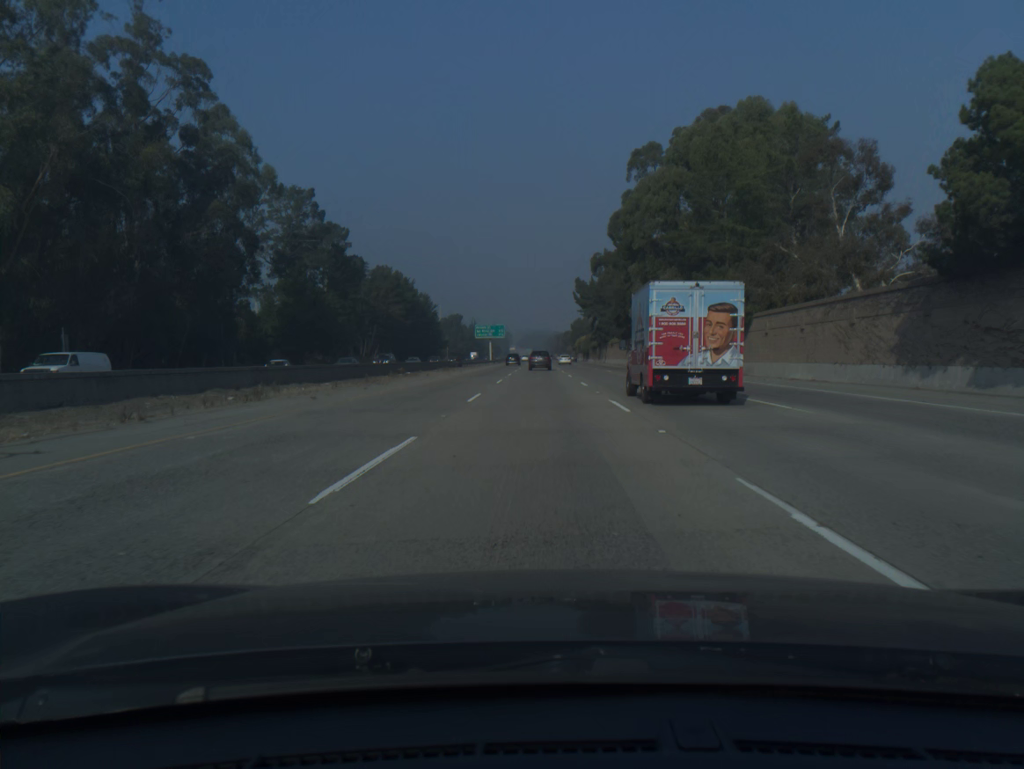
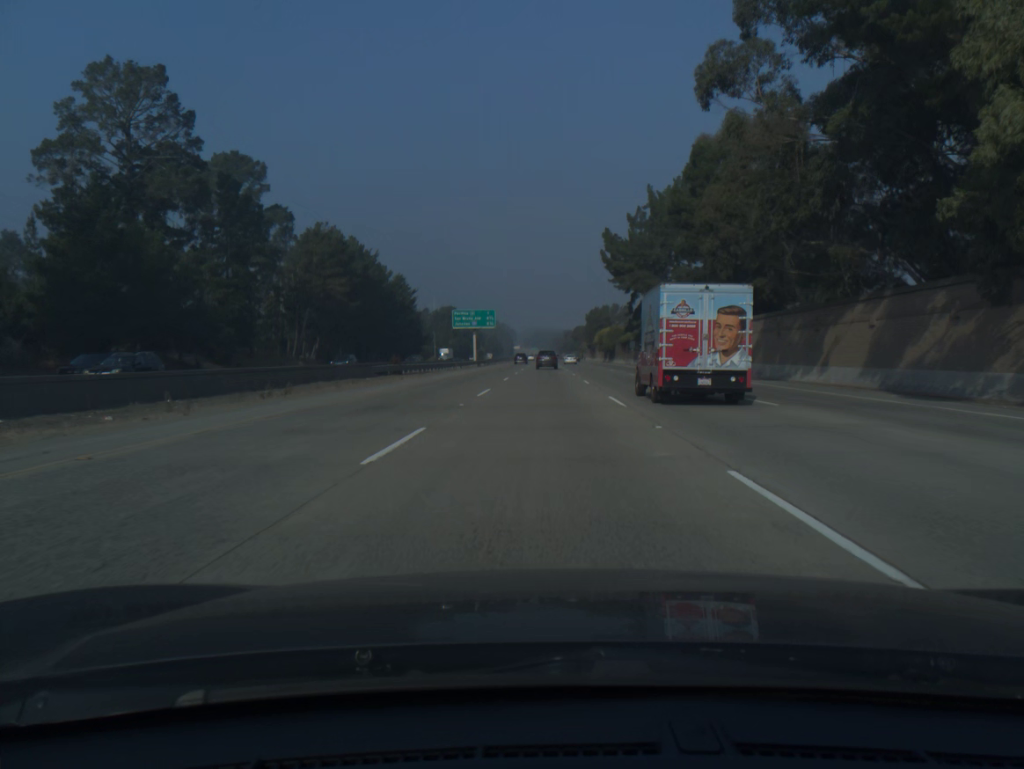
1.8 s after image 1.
(-0.1, +56.2) m; 0°
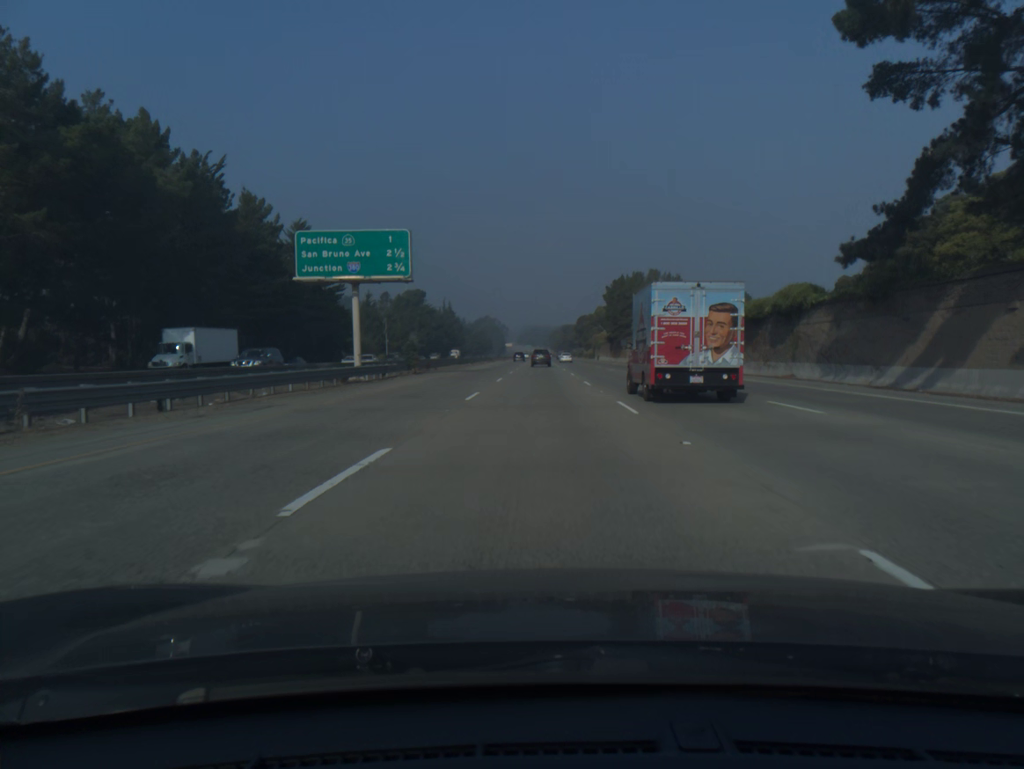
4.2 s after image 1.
(+0.1, +76.2) m; 0°
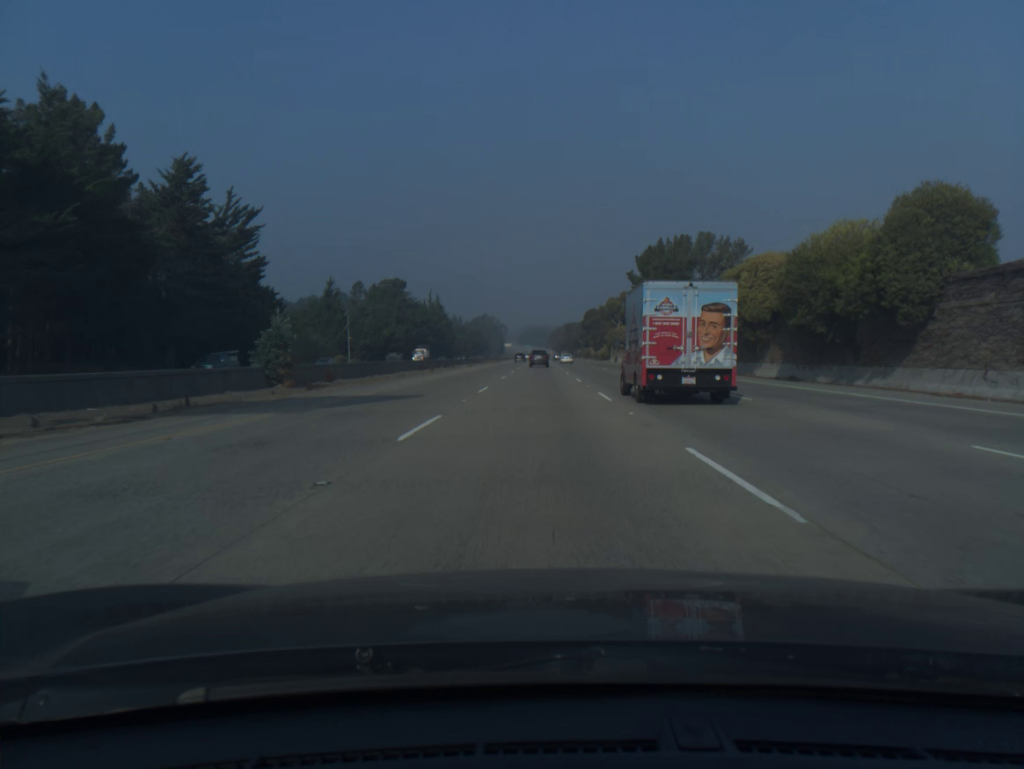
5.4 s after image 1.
(0.0, +38.6) m; 0°
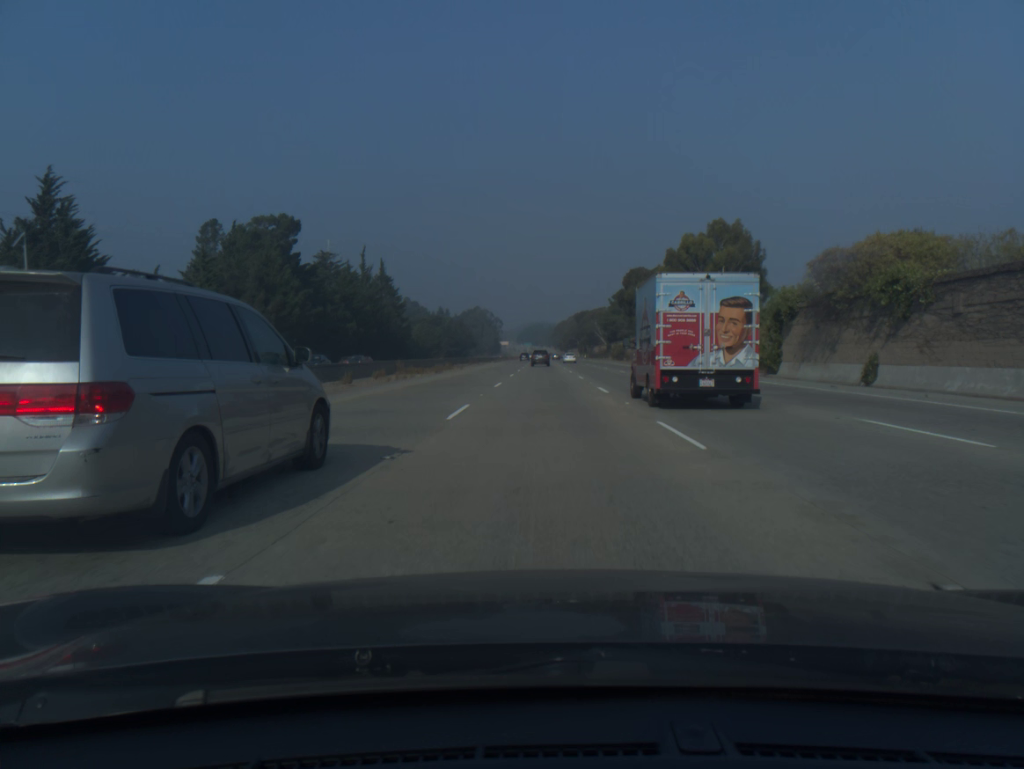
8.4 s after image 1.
(-0.3, +98.3) m; 0°
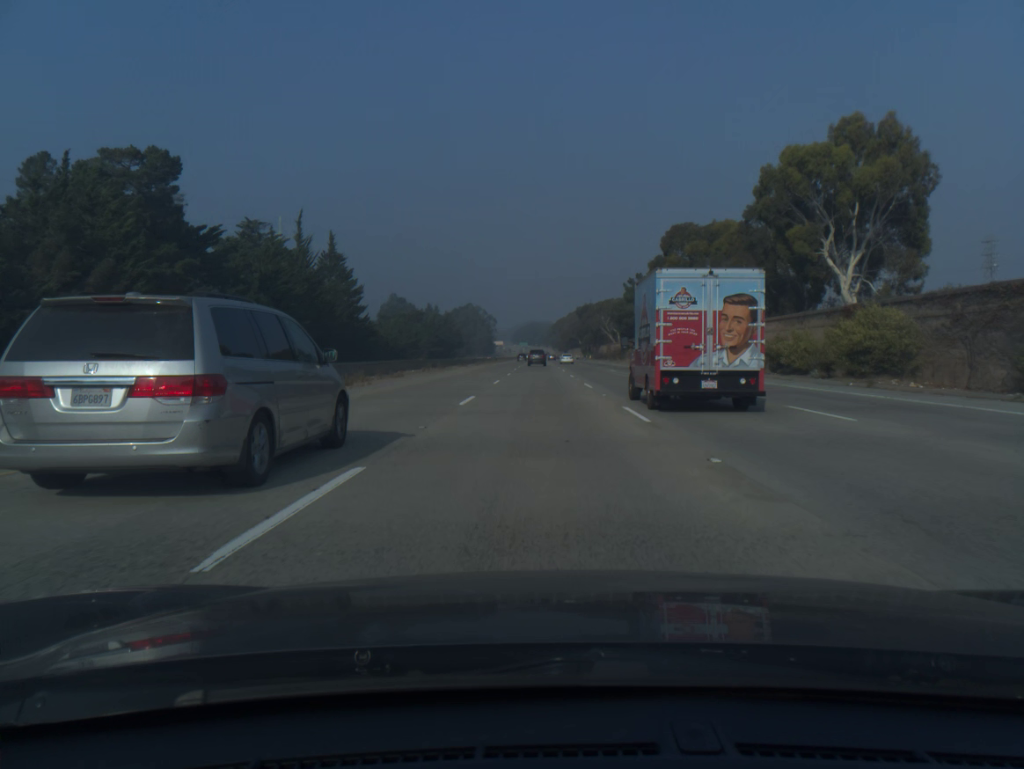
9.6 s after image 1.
(+0.1, +39.9) m; 0°
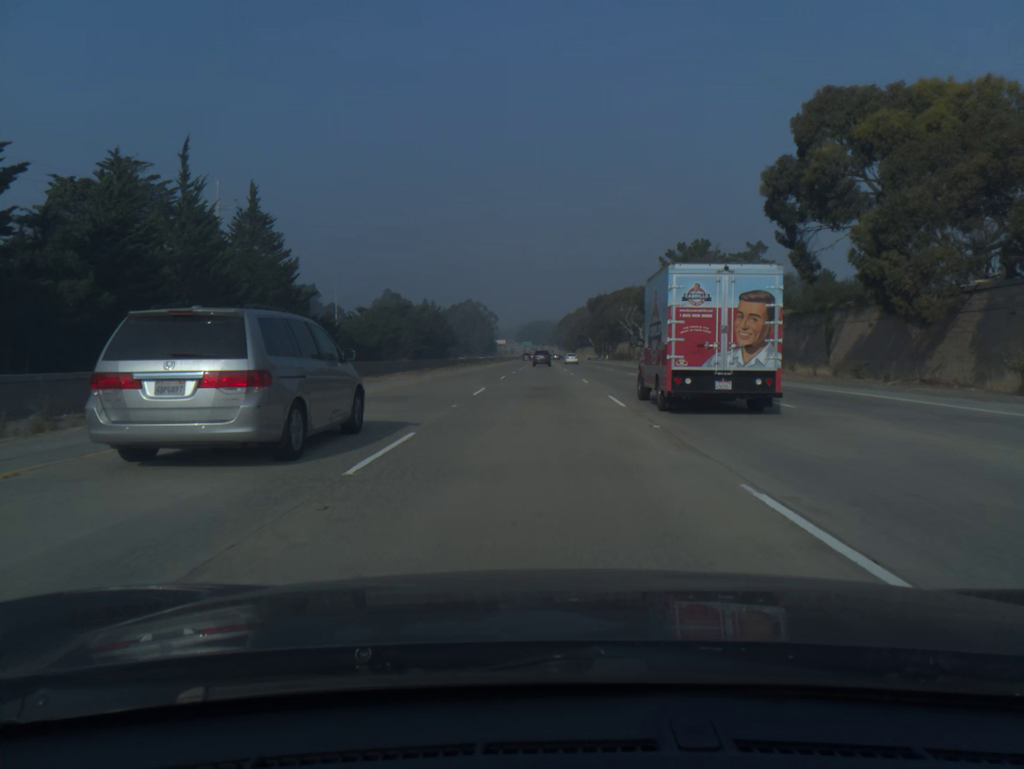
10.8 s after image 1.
(-0.1, +40.1) m; 0°
